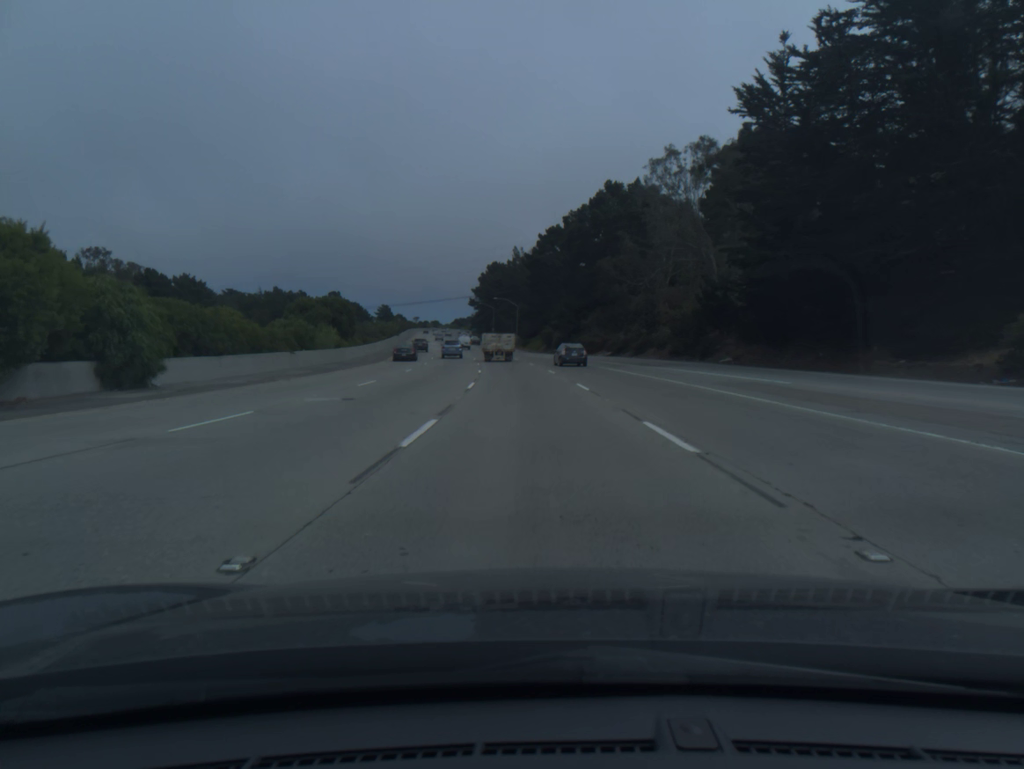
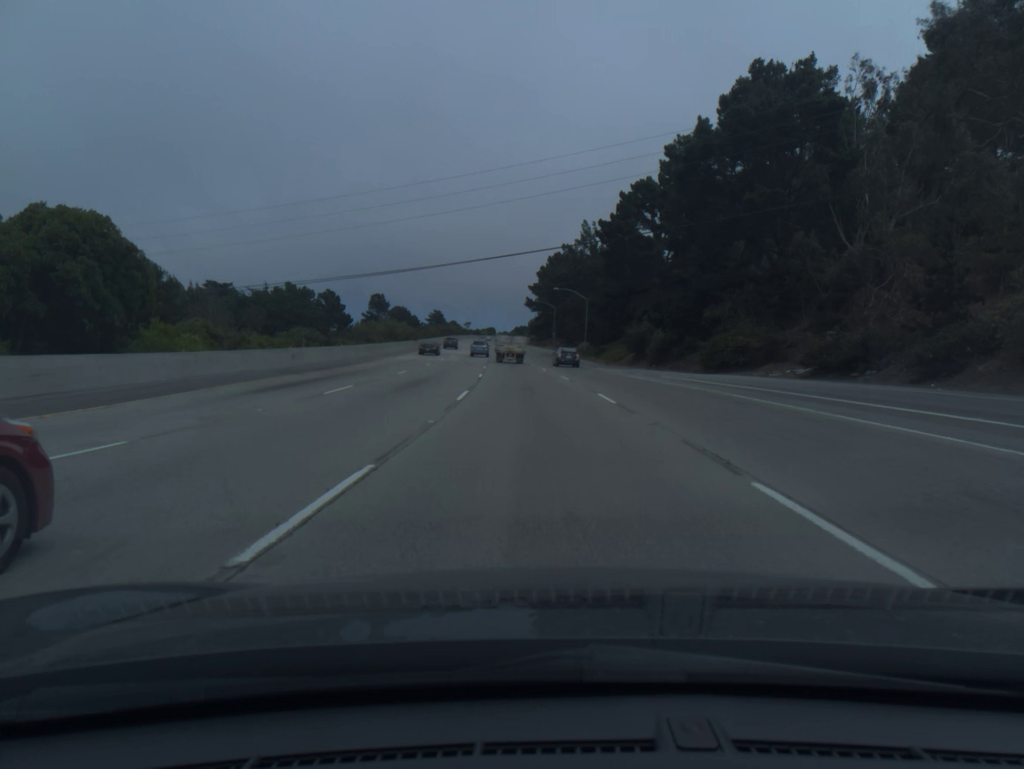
(-2.0, +49.2) m; -5°
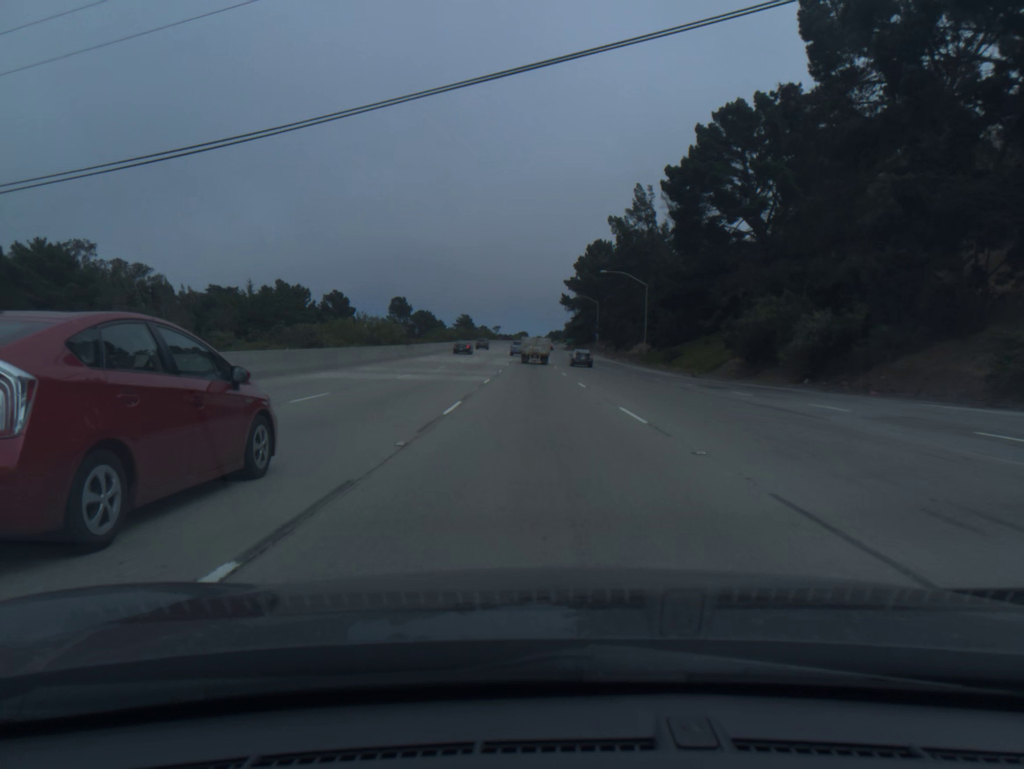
(-0.8, +33.0) m; -2°
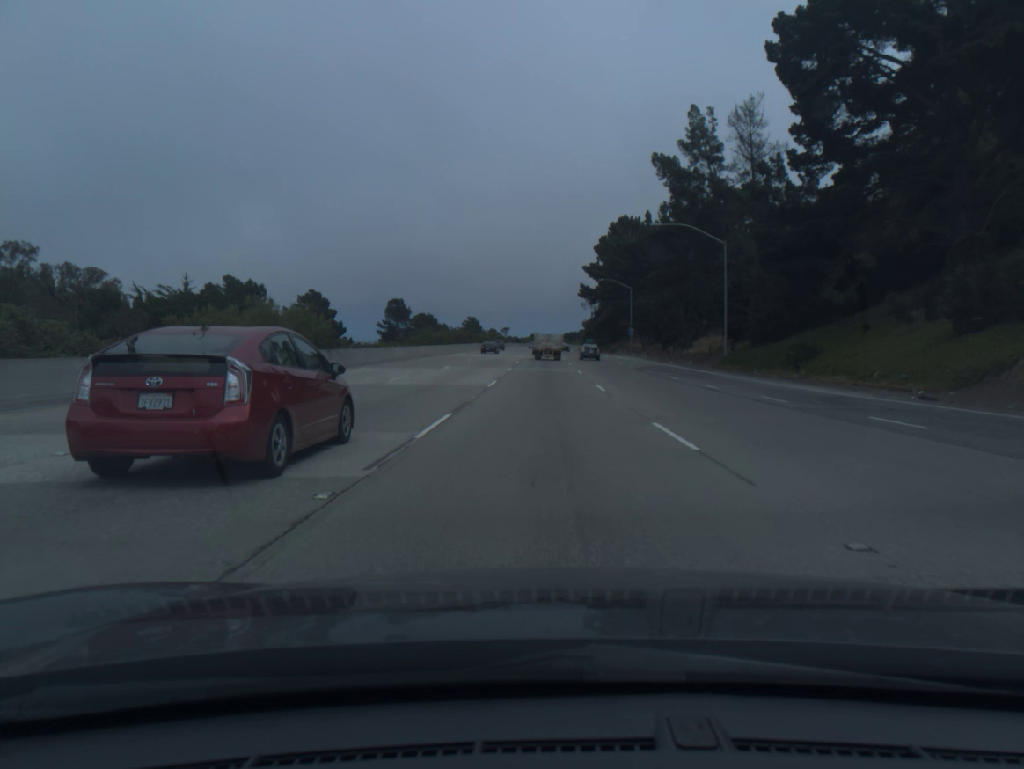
(-0.4, +33.3) m; -1°
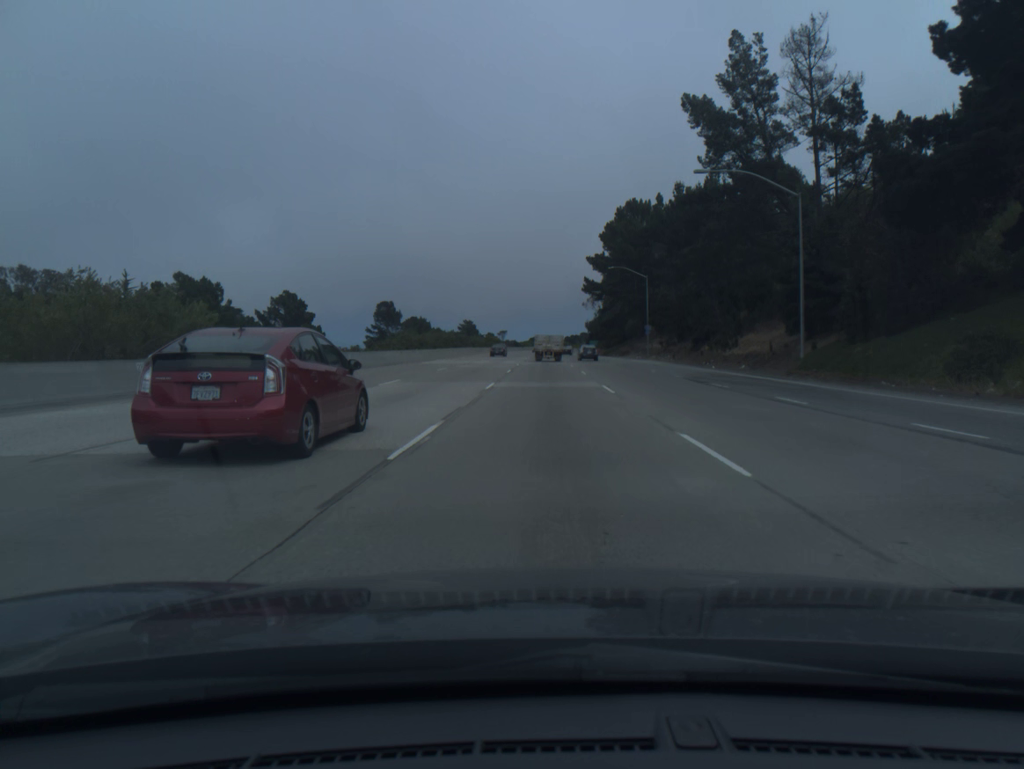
(0.0, +16.8) m; 0°
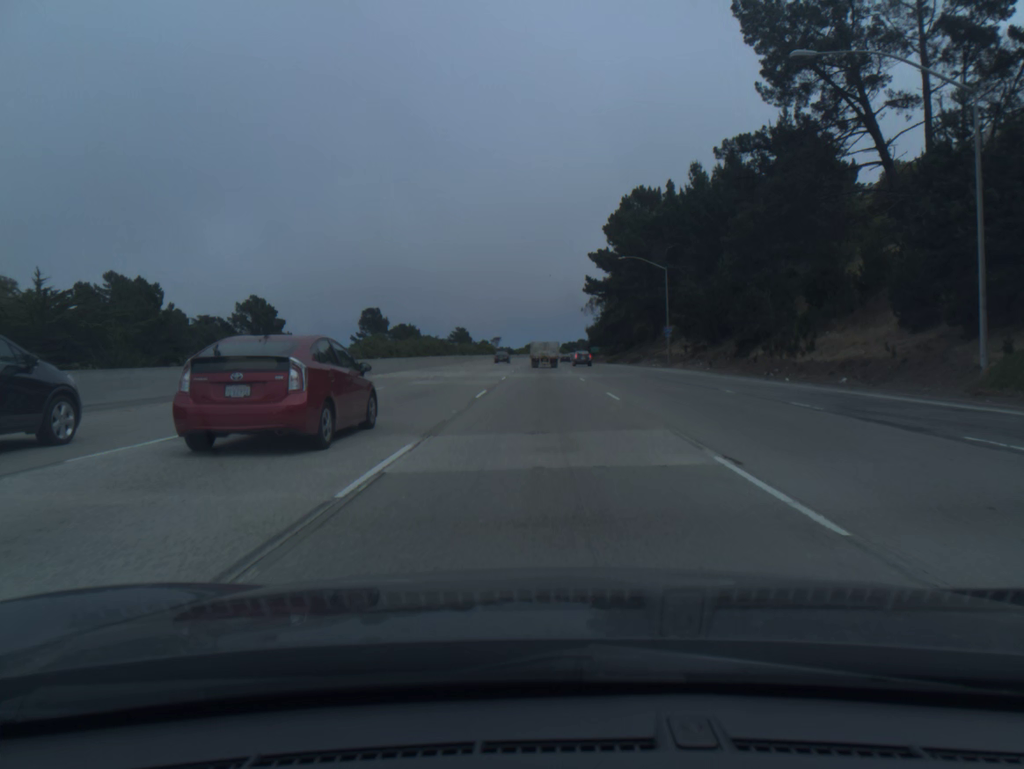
(0.0, +16.9) m; 0°
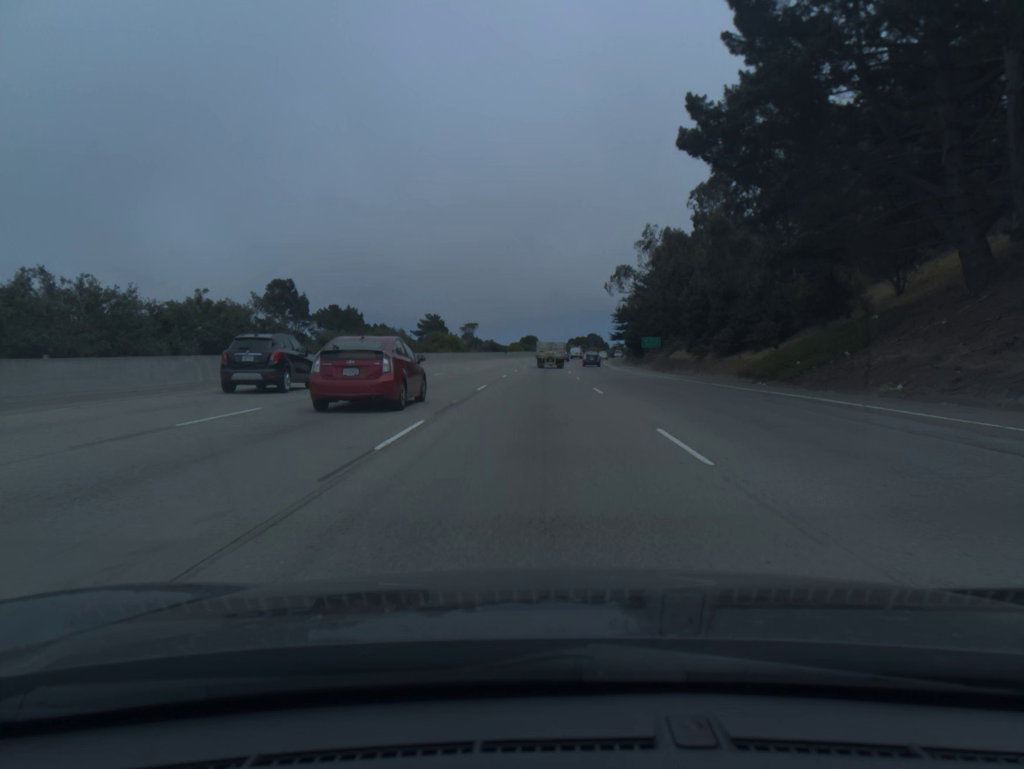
(+0.1, +84.6) m; 0°
